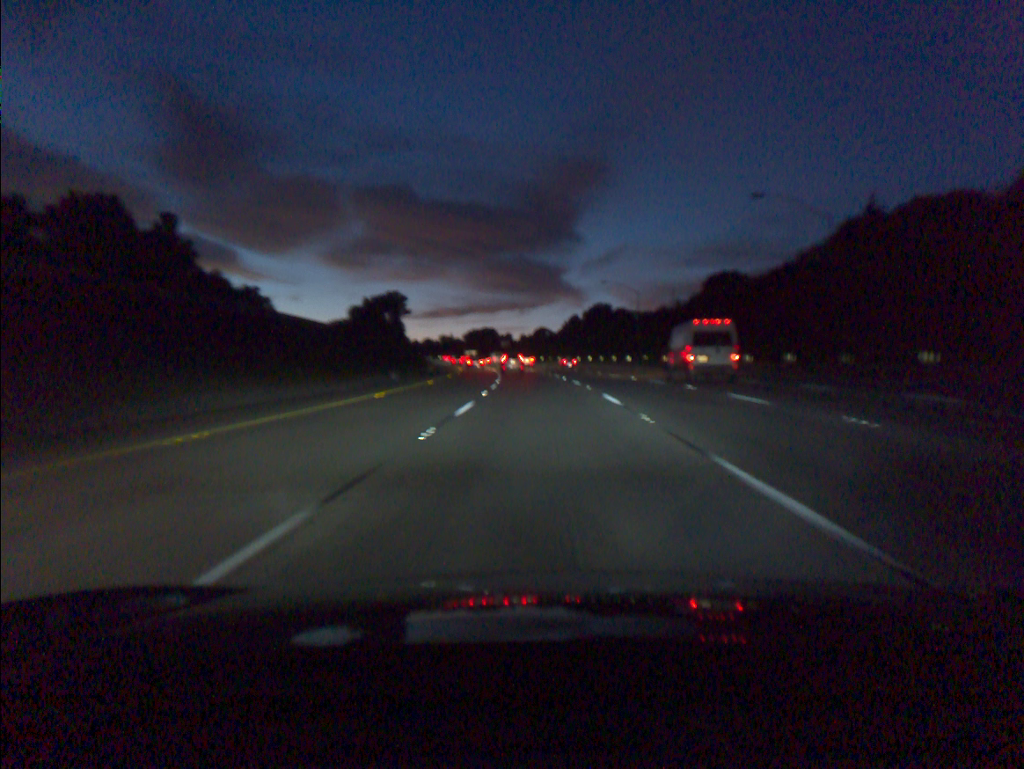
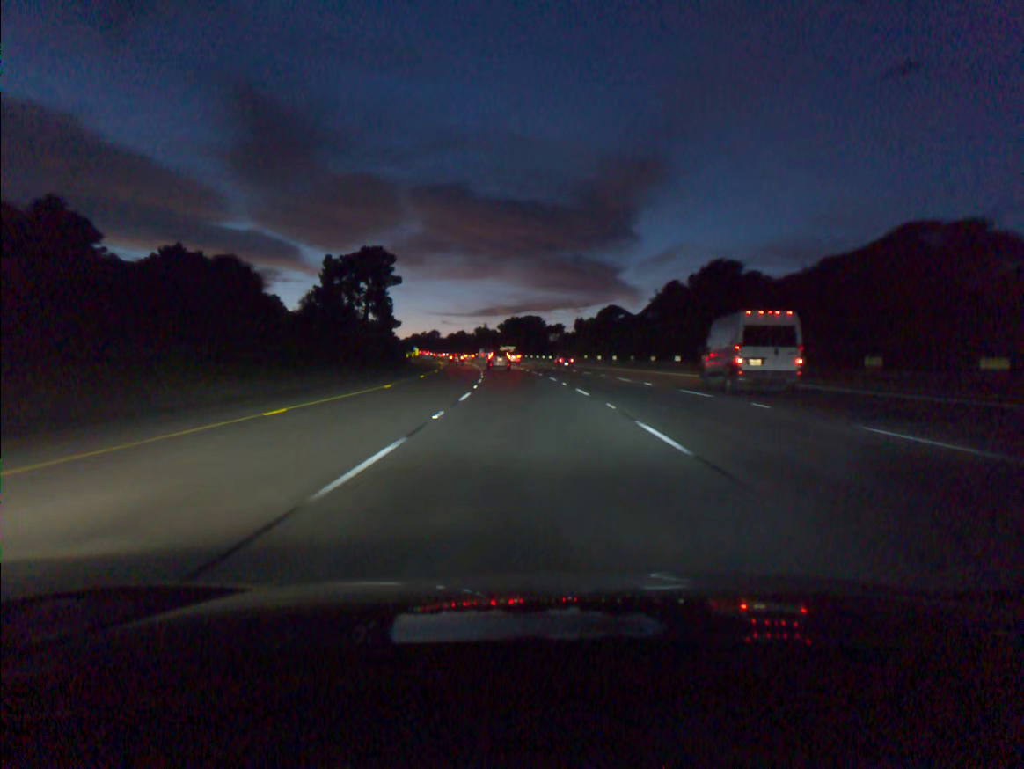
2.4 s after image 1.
(-1.7, +68.2) m; -4°
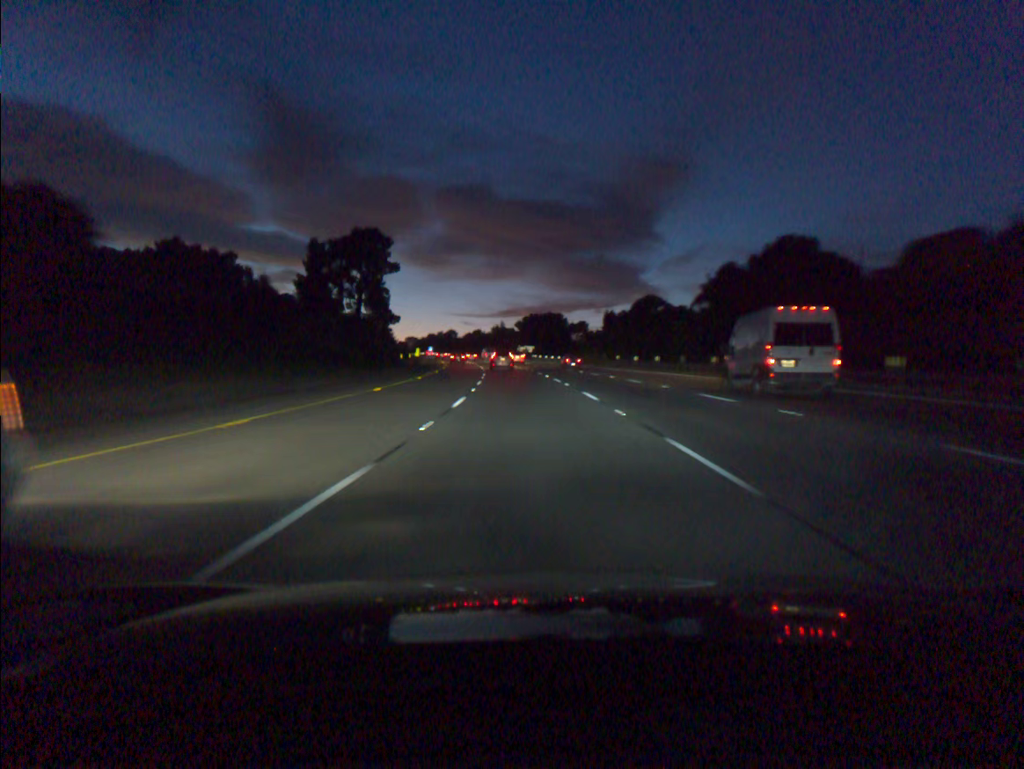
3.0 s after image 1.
(-0.2, +17.1) m; -2°
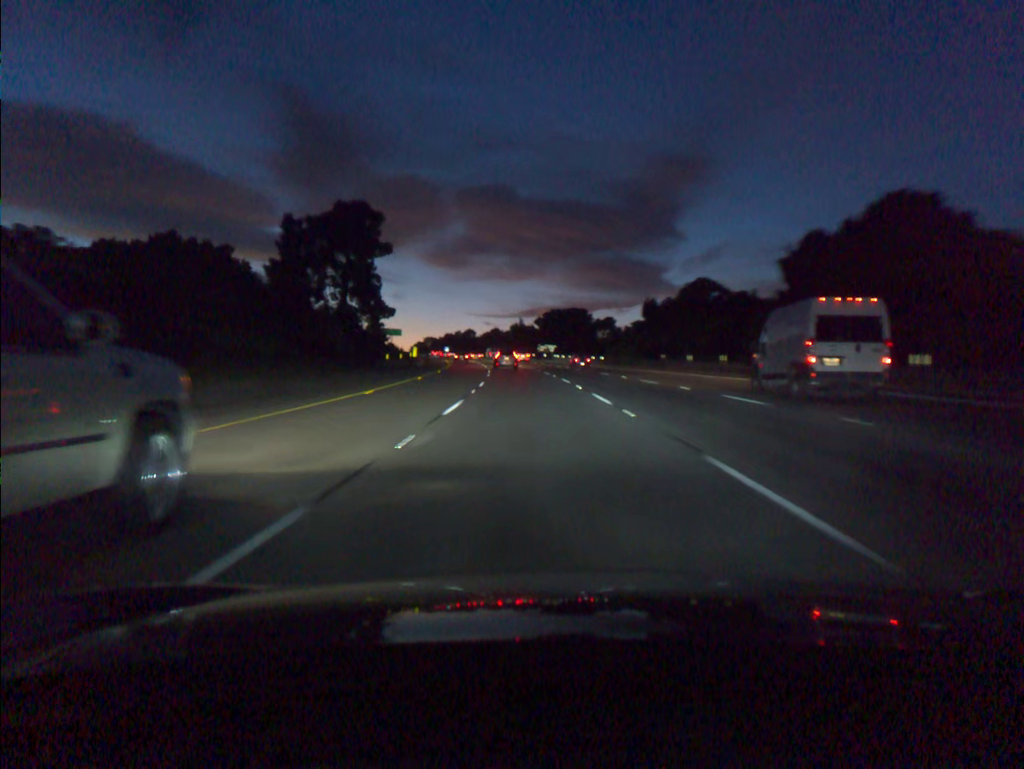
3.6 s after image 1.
(-0.2, +17.1) m; -2°
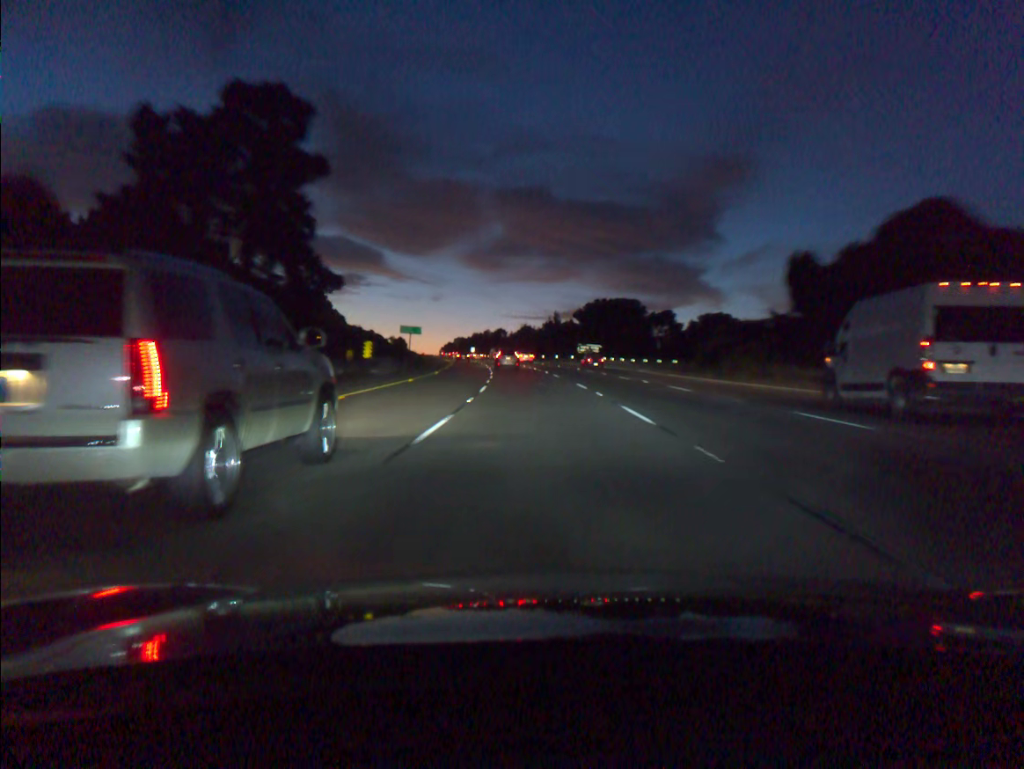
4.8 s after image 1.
(-0.8, +34.3) m; -3°
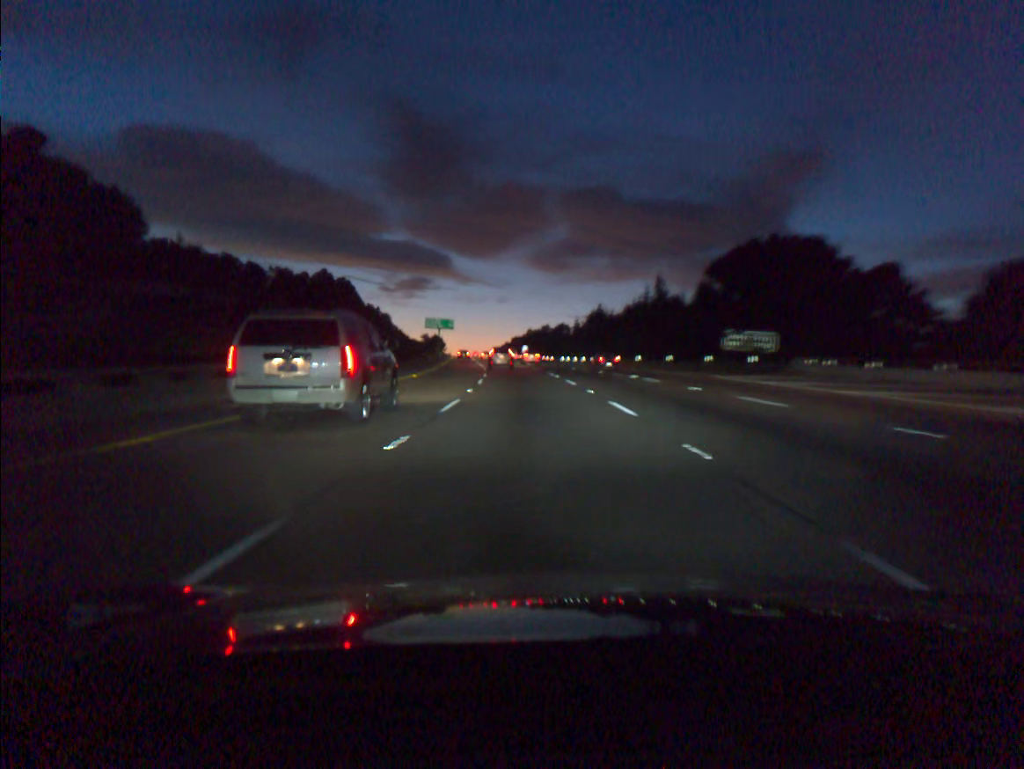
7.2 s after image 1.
(-2.6, +68.1) m; -5°
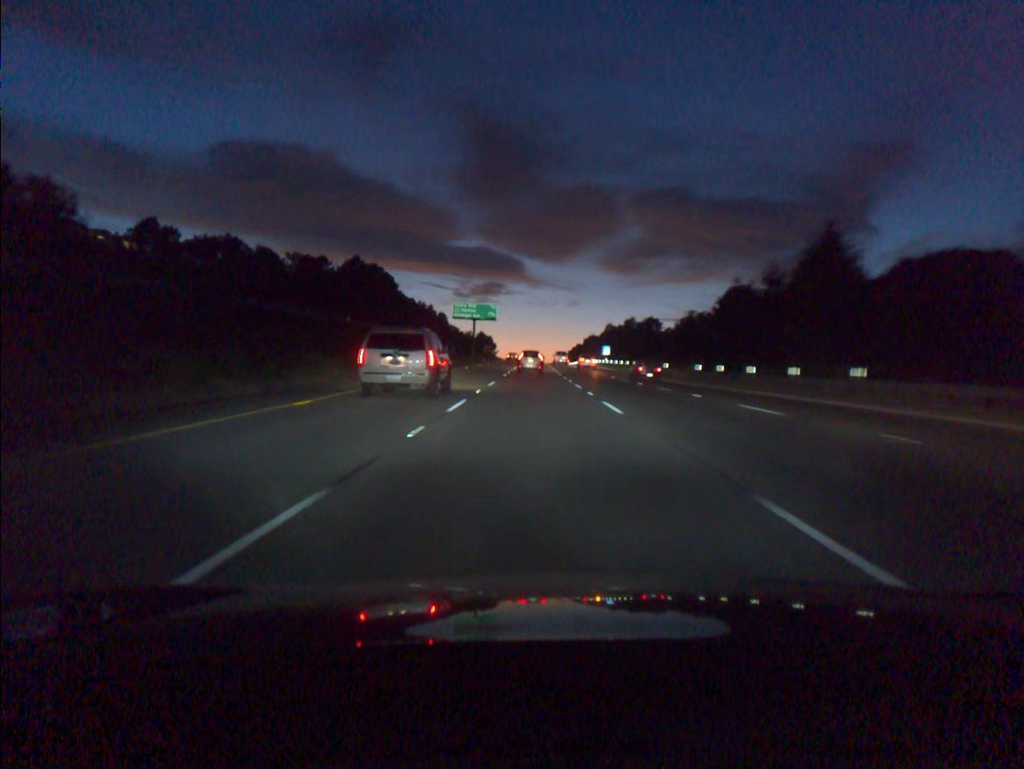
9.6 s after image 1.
(-3.0, +66.7) m; -5°
